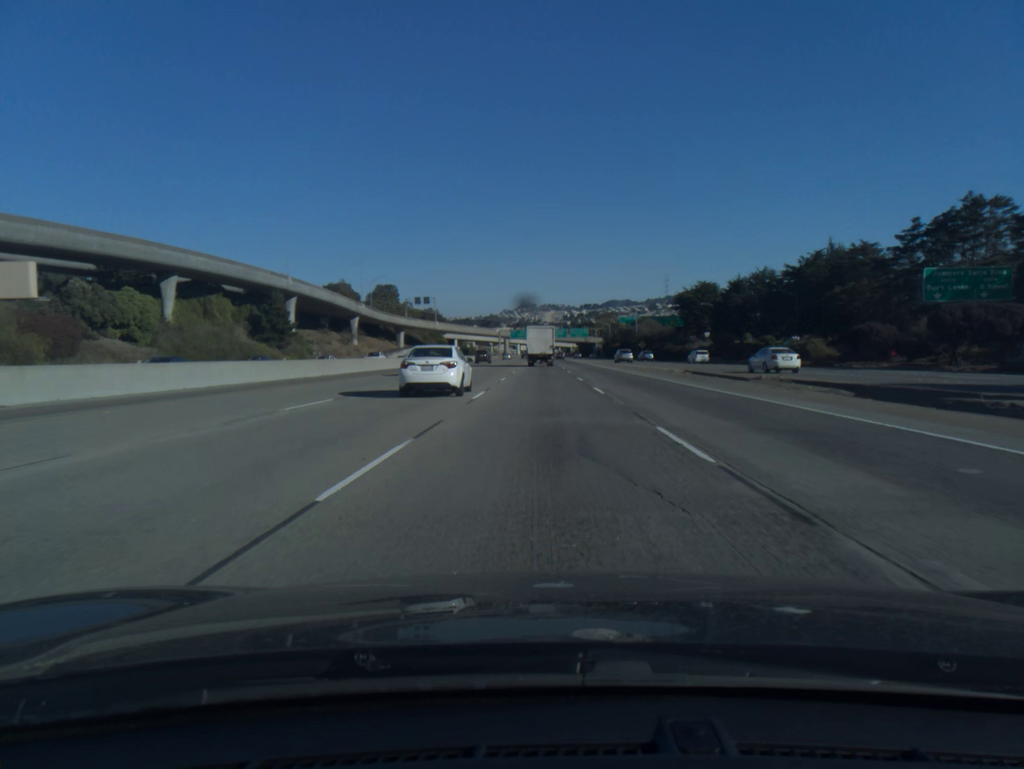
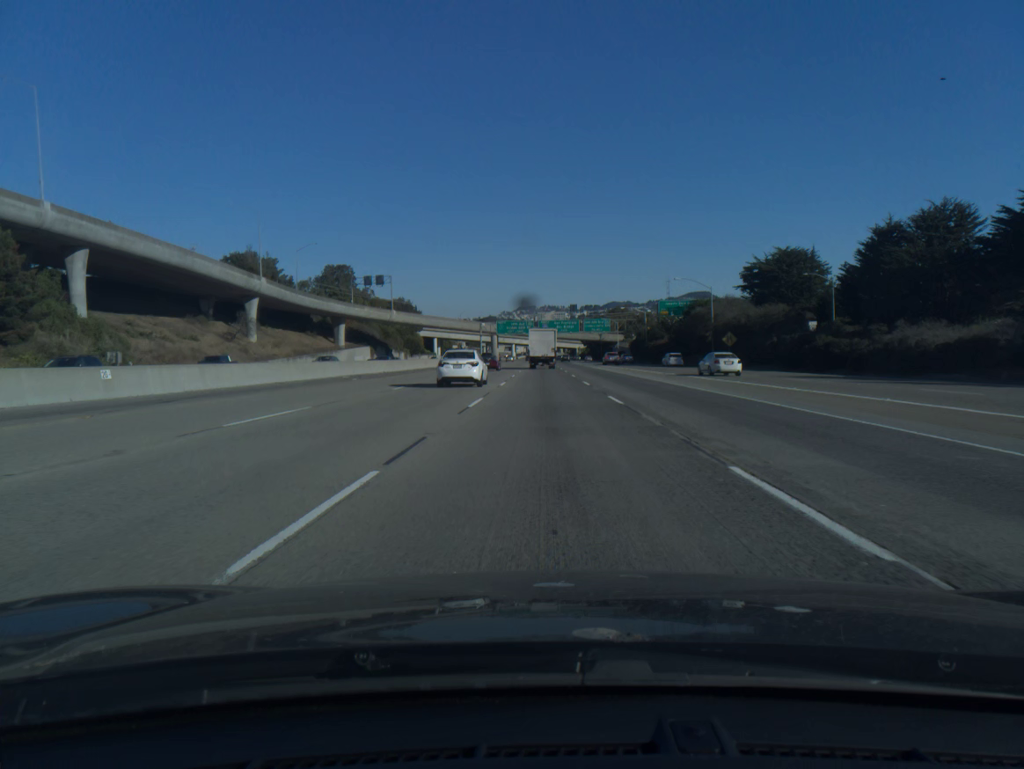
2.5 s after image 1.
(-0.1, +73.8) m; 0°
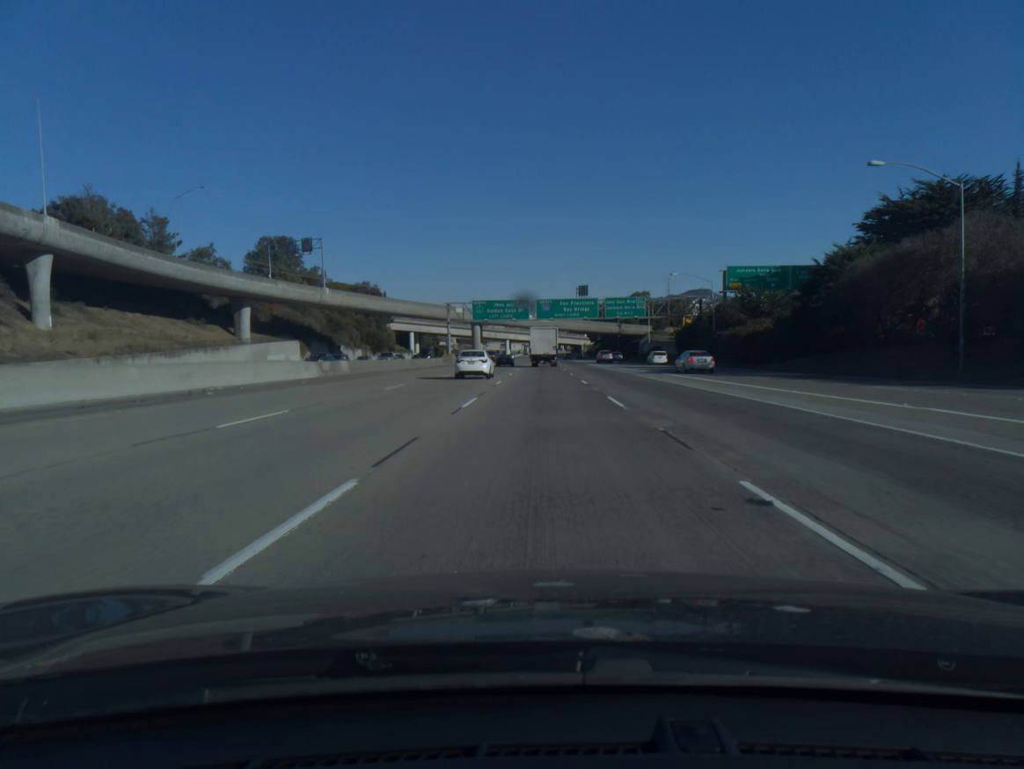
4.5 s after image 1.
(+0.1, +57.3) m; 0°
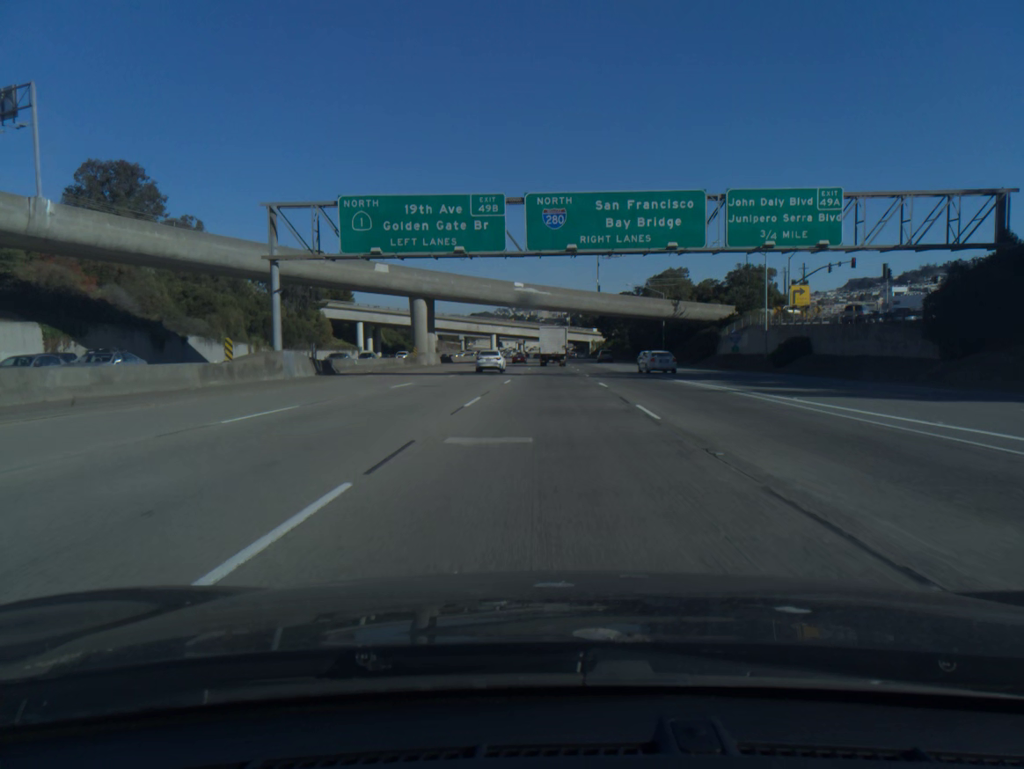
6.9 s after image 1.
(-0.1, +71.4) m; 0°
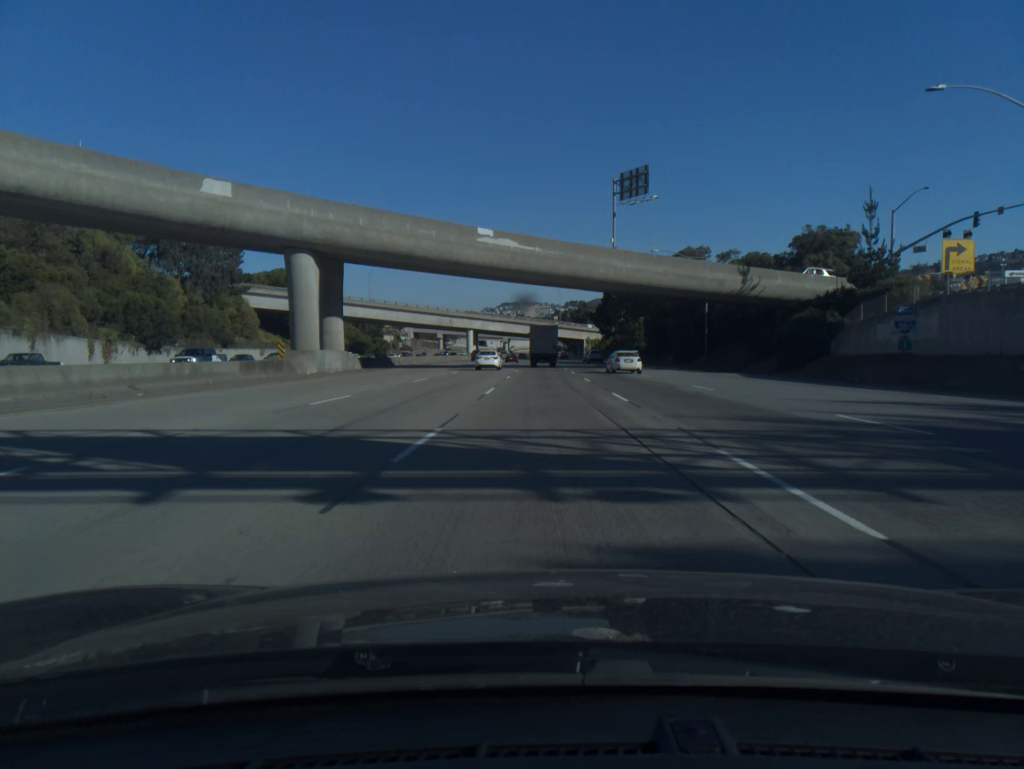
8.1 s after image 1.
(+0.3, +37.5) m; +1°
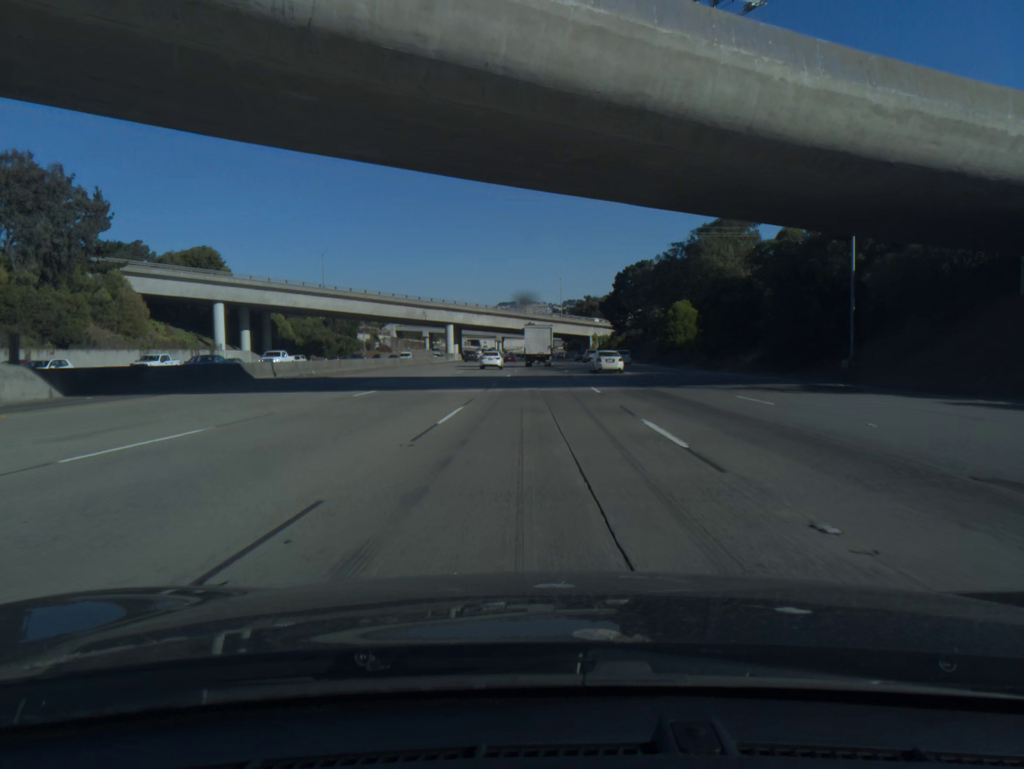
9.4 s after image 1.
(+0.2, +37.8) m; 0°
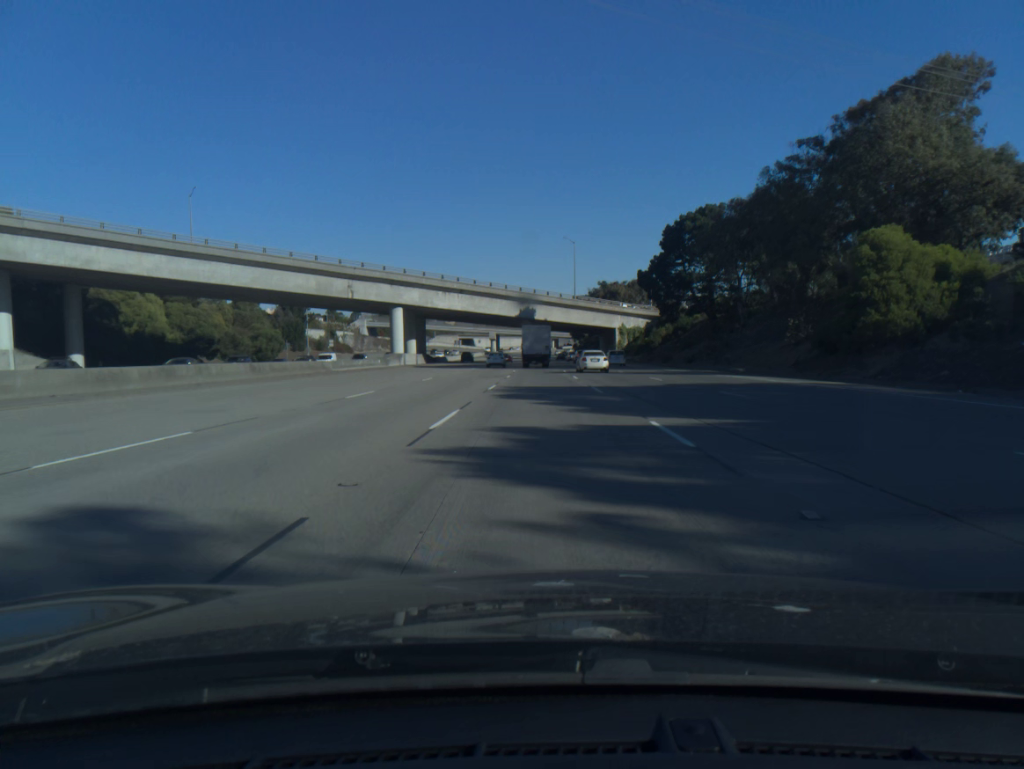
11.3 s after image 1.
(-0.1, +57.7) m; 0°
